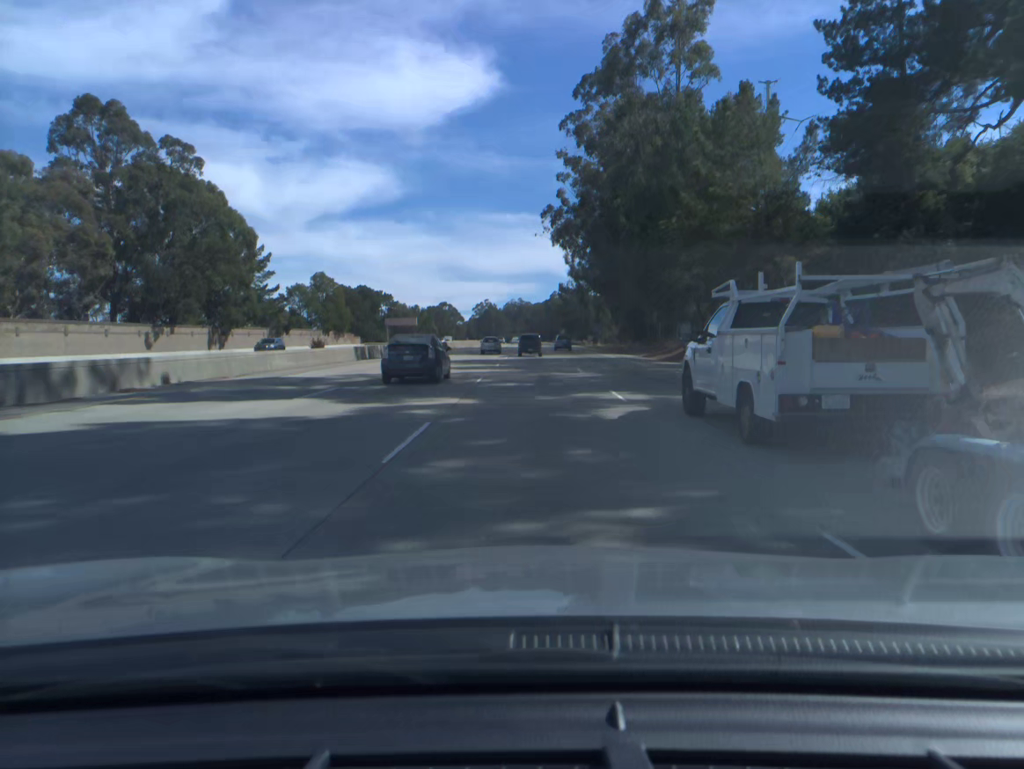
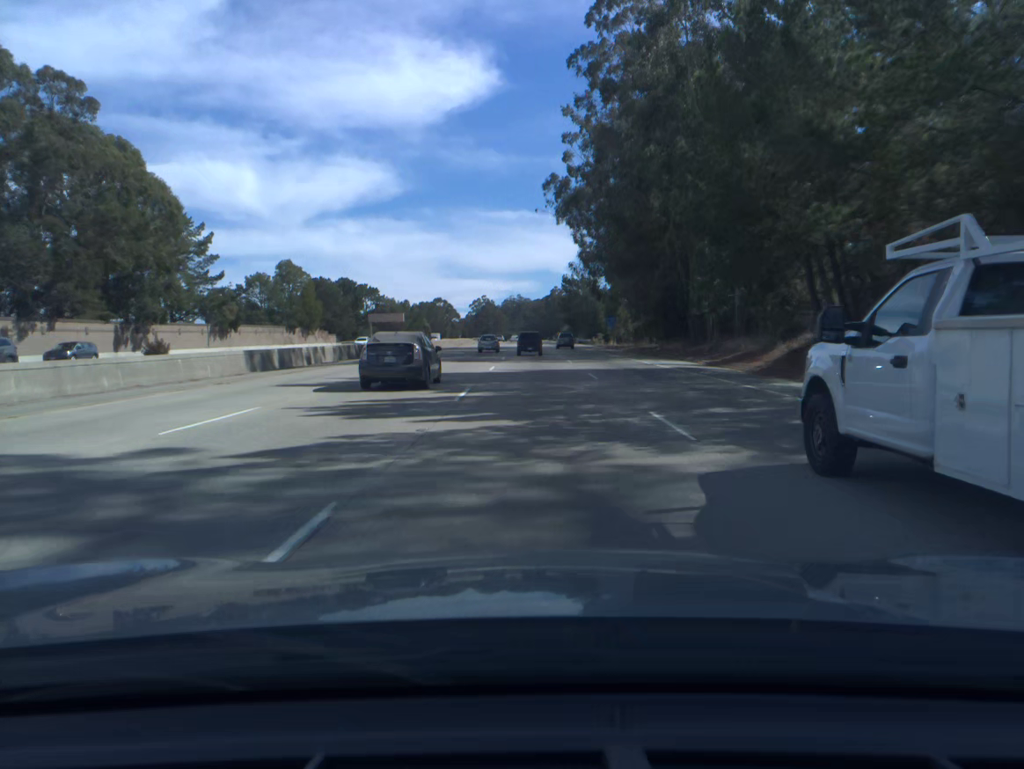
(0.0, +21.0) m; 0°
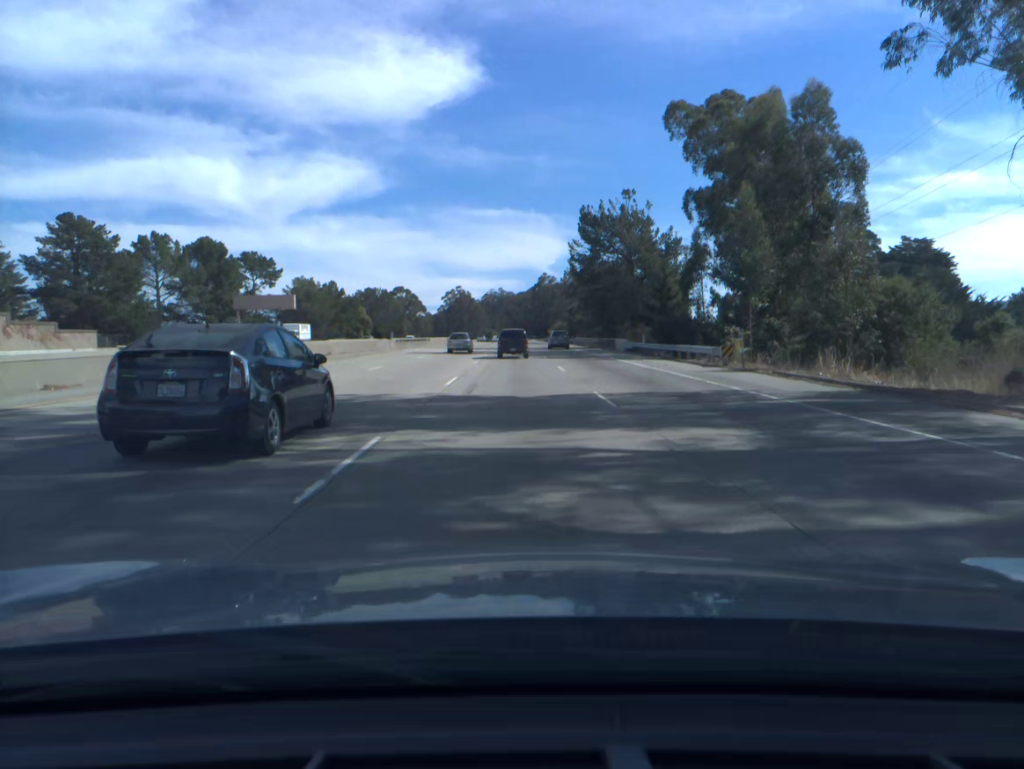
(+0.4, +83.5) m; +1°
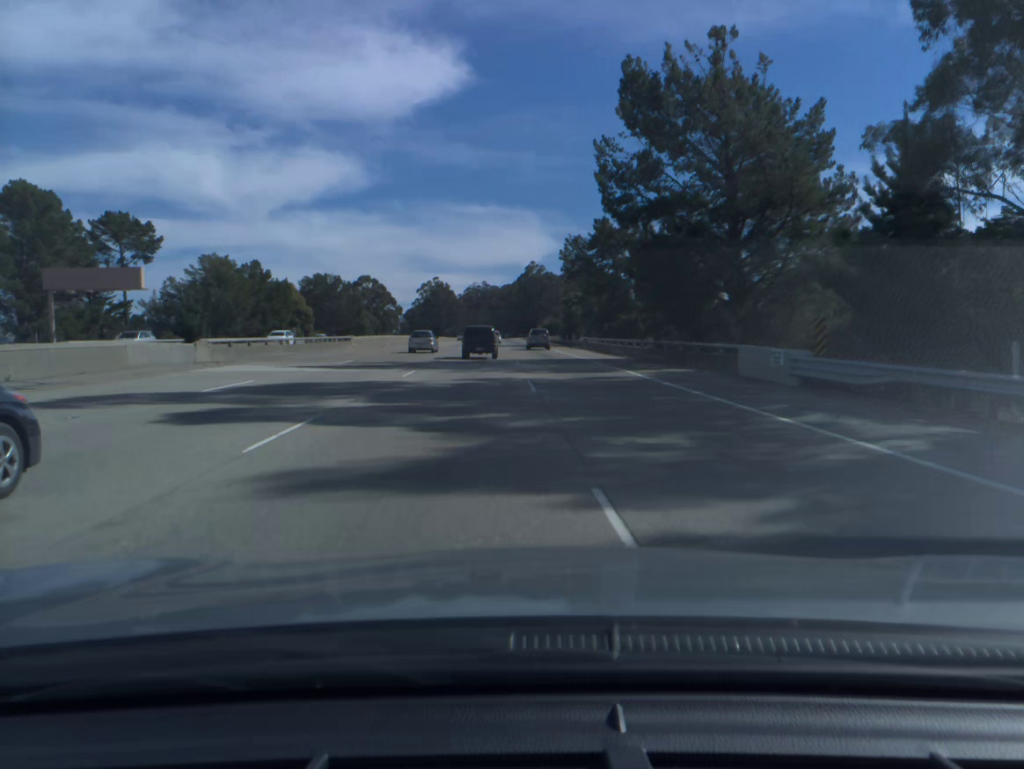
(+0.4, +41.4) m; +1°
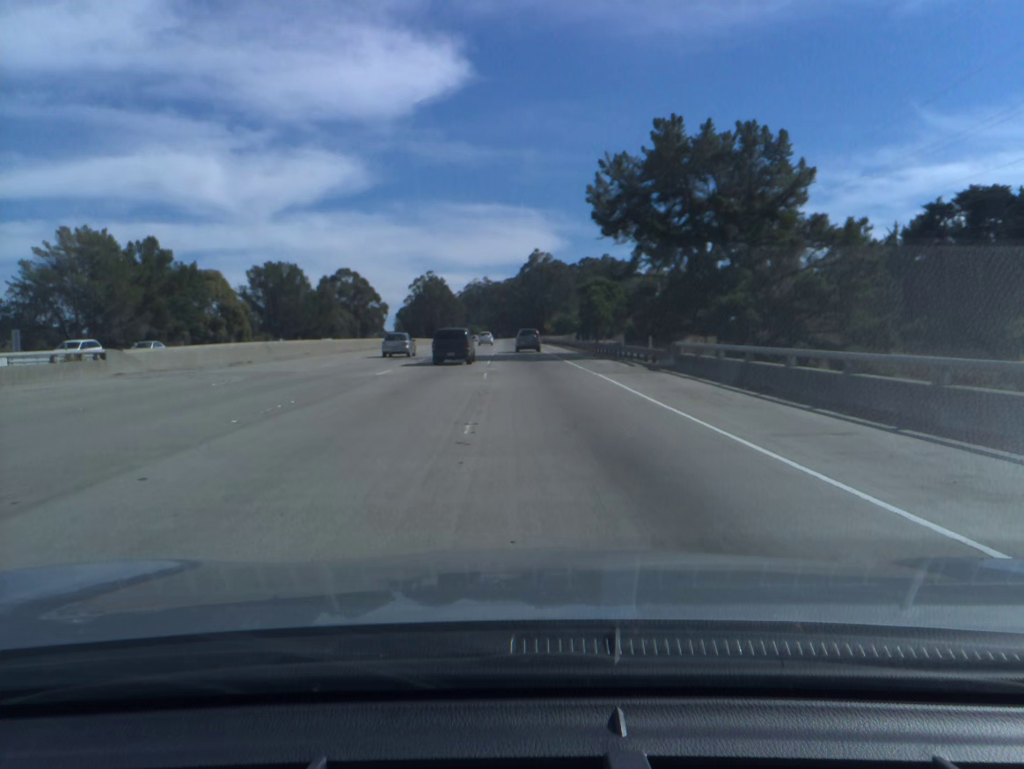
(+0.1, +40.3) m; 0°
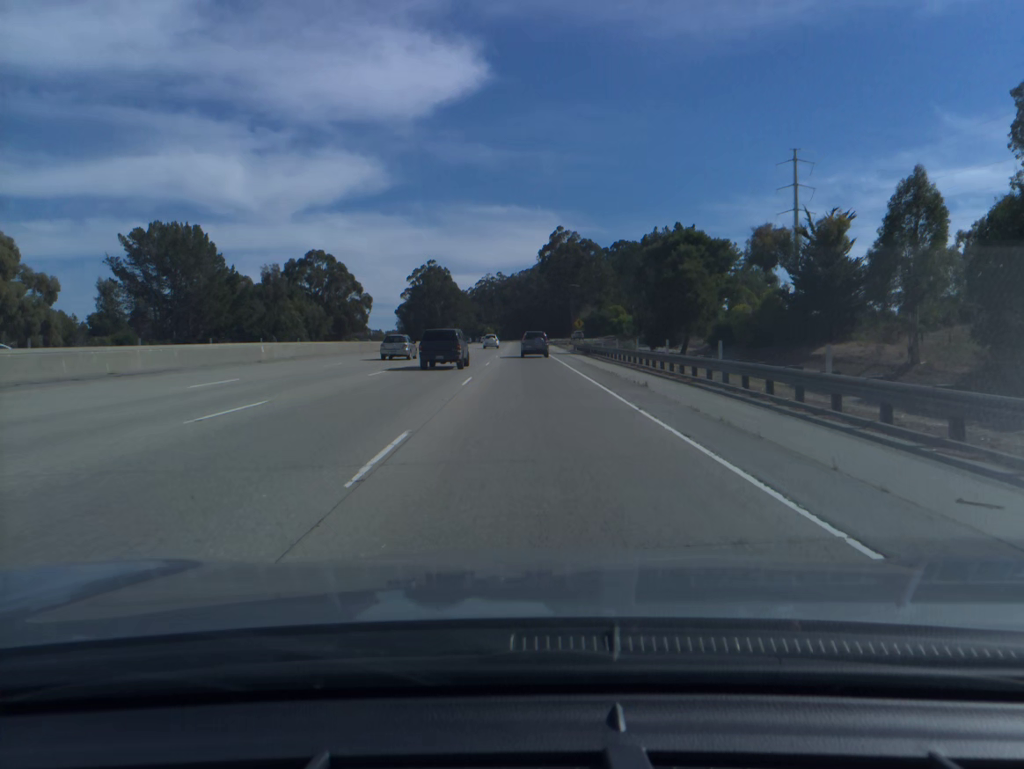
(-1.0, +58.2) m; -1°
